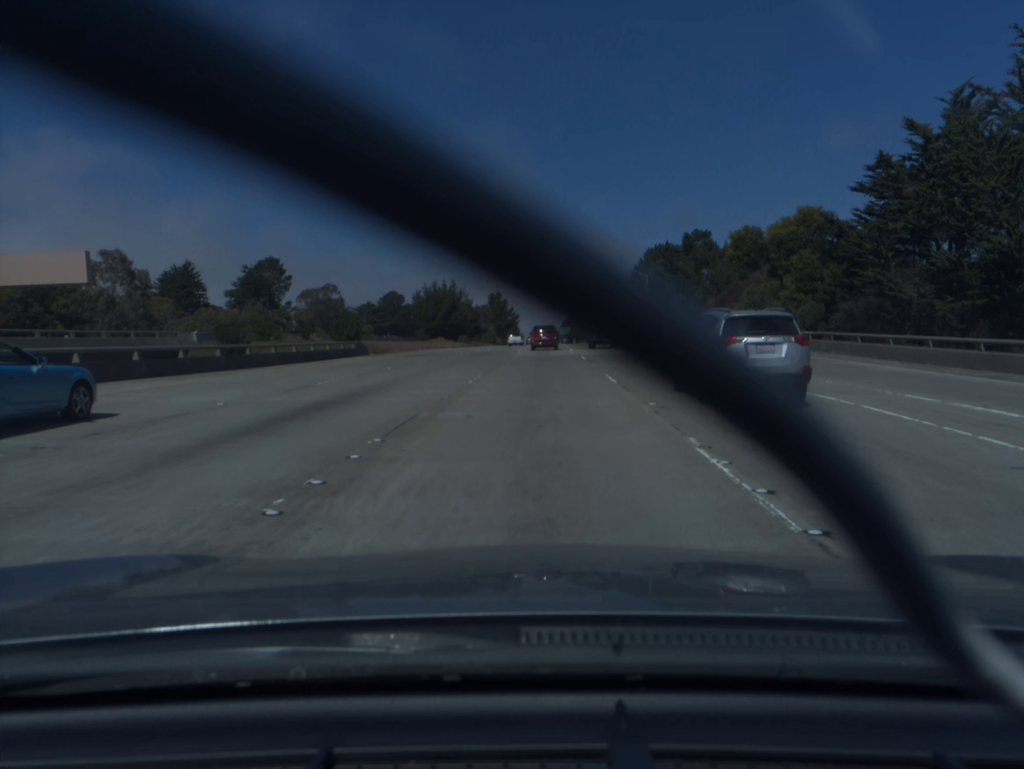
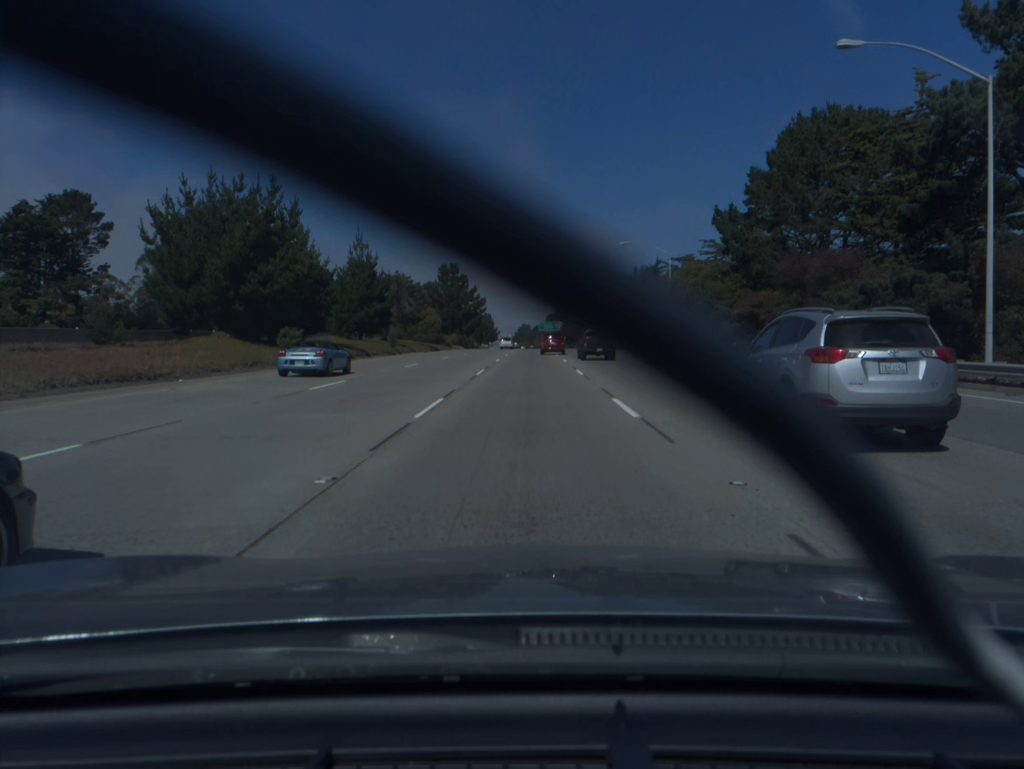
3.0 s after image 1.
(+2.0, +83.5) m; +2°
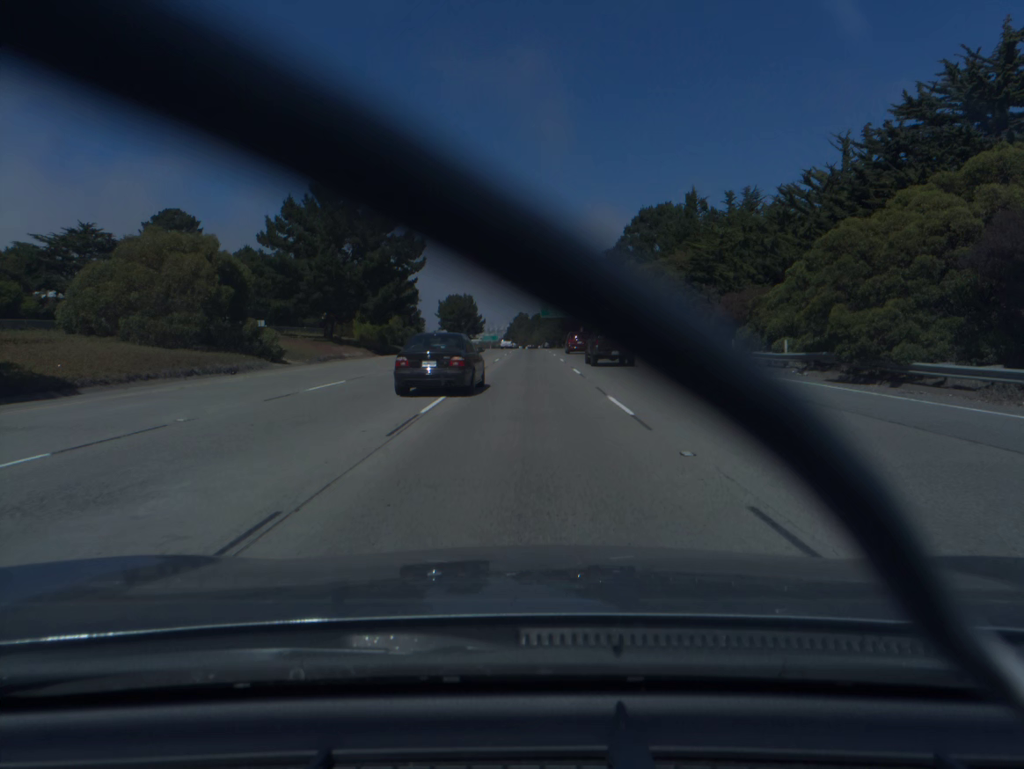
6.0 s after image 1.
(+0.2, +86.8) m; 0°
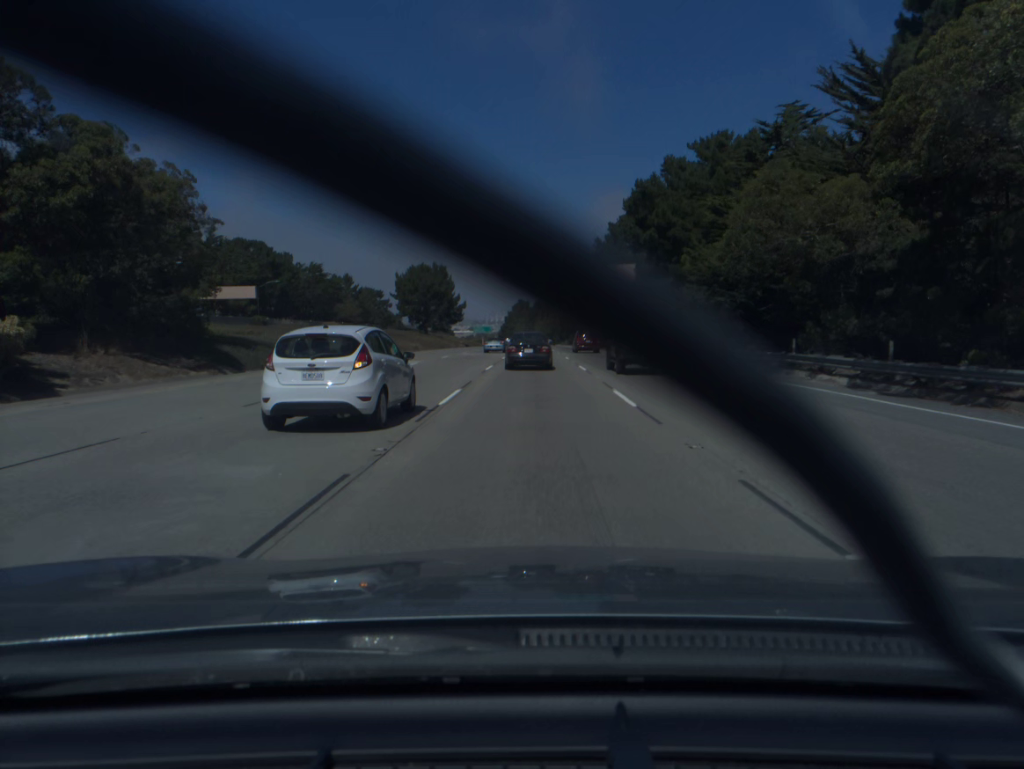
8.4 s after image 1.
(-0.3, +71.7) m; 0°
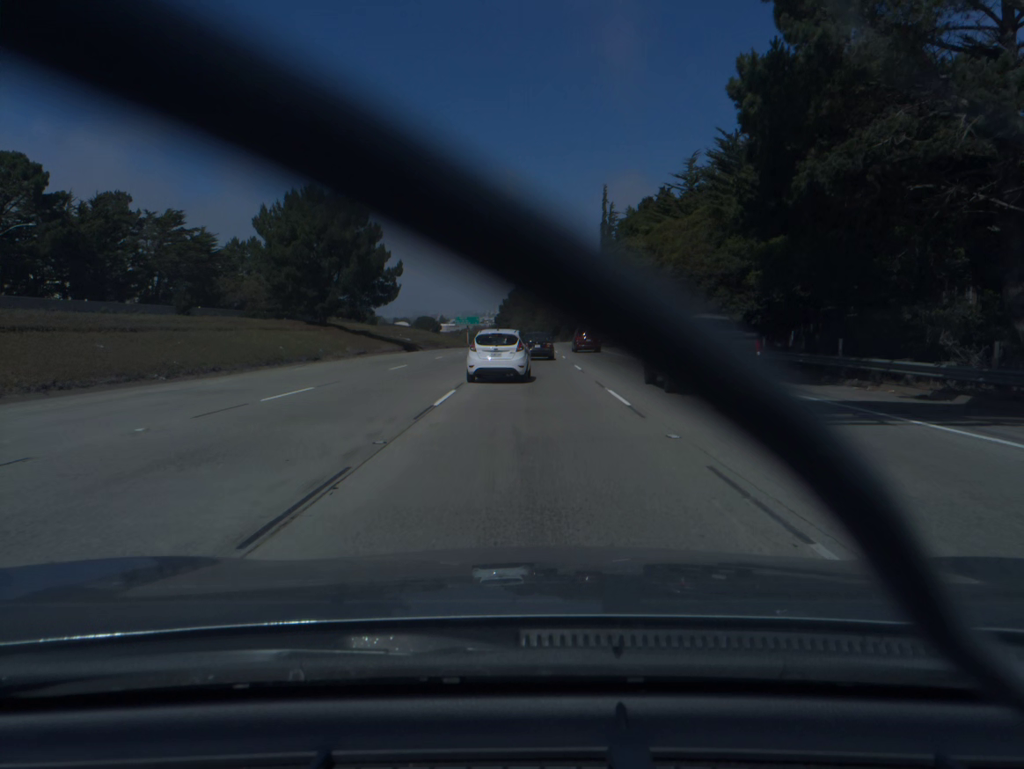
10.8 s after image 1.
(+0.2, +73.2) m; 0°
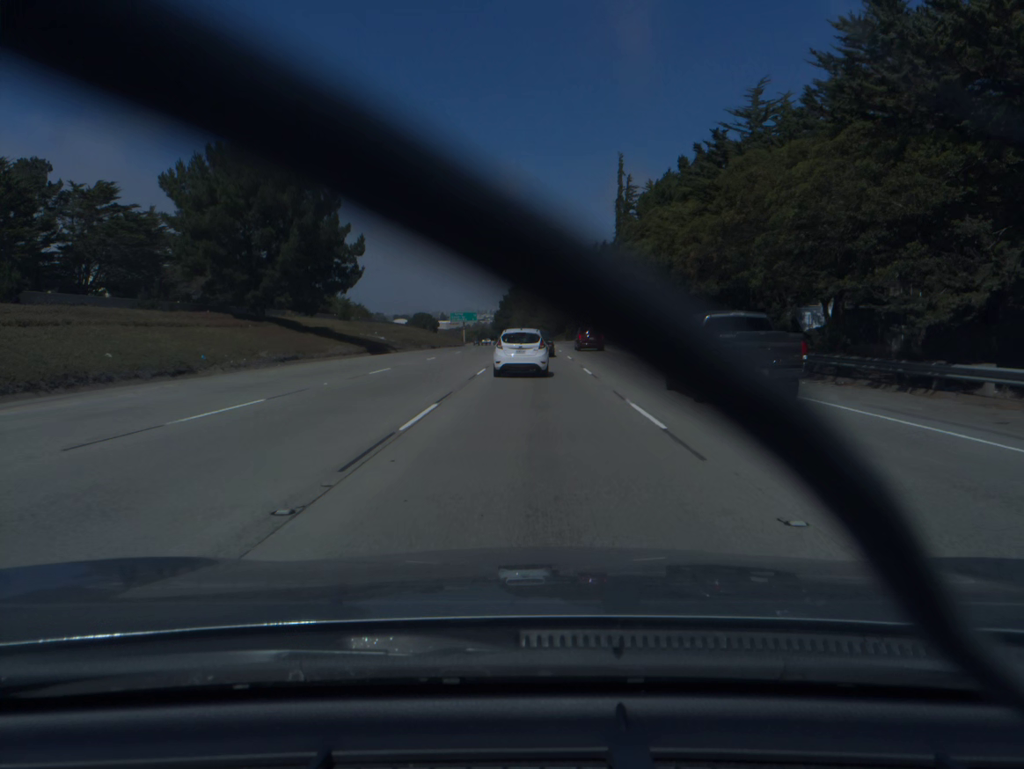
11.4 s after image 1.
(0.0, +18.5) m; 0°
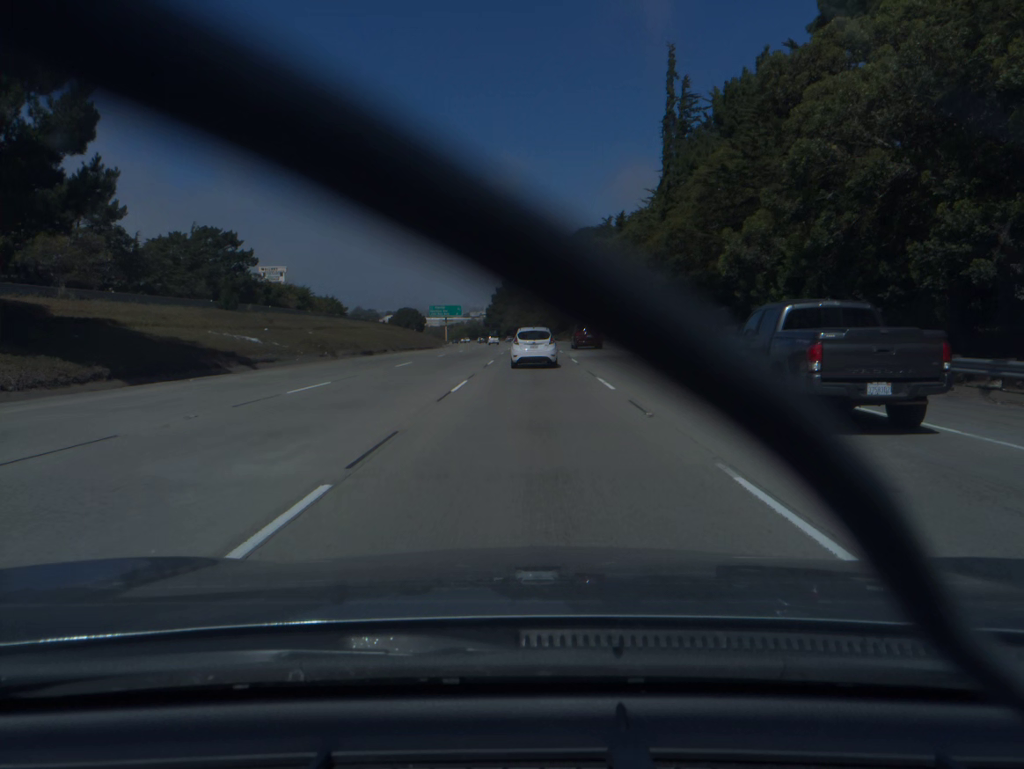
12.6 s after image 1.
(+0.1, +37.0) m; 0°
